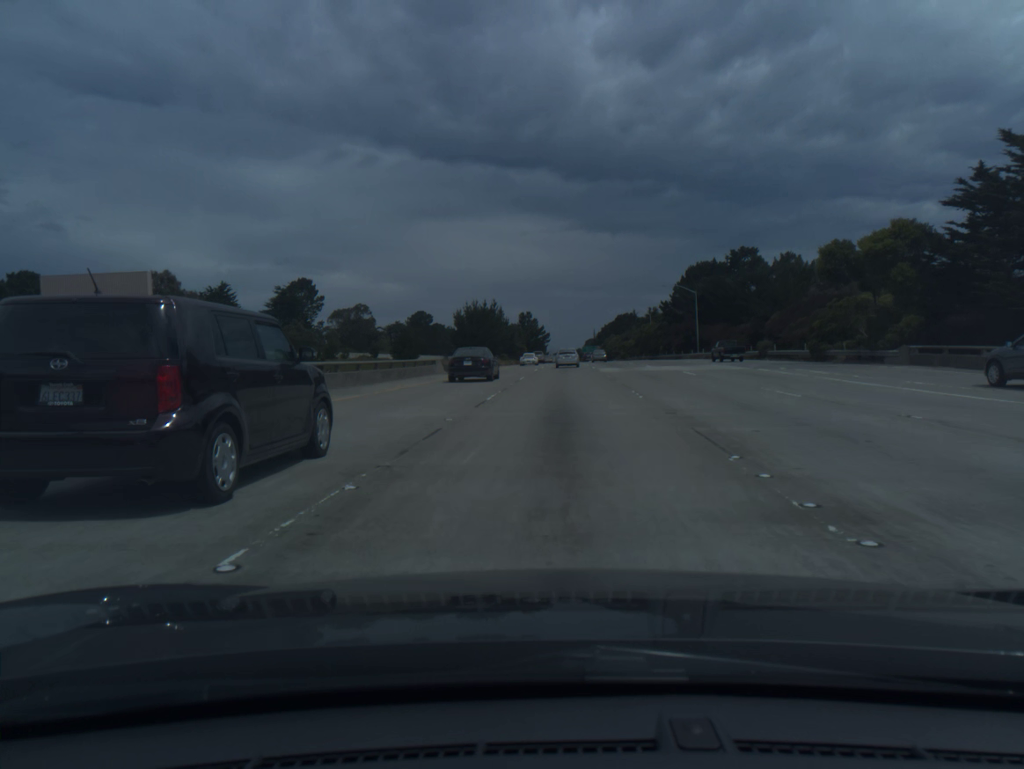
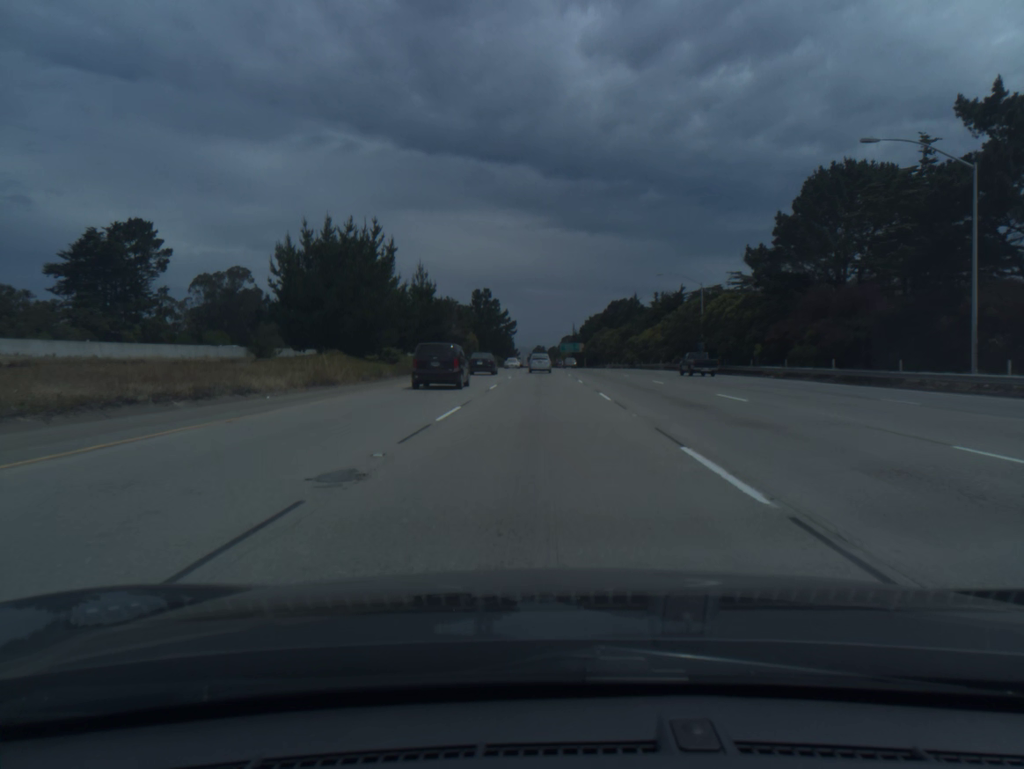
(+2.6, +74.7) m; +2°
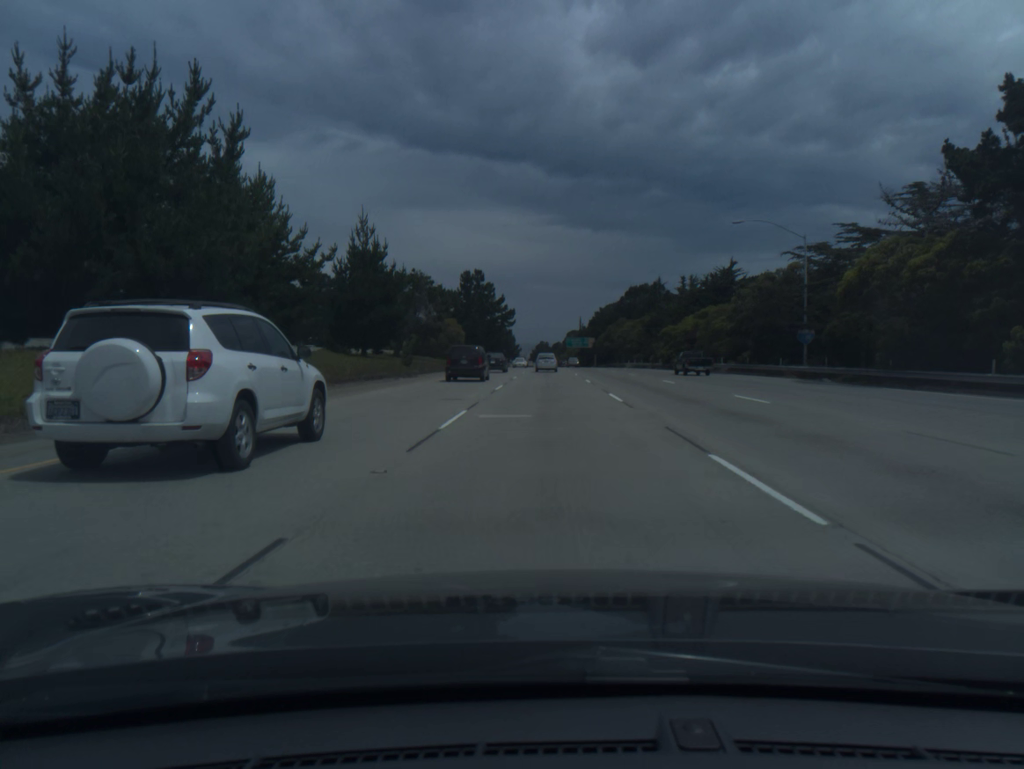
(-0.1, +30.1) m; 0°
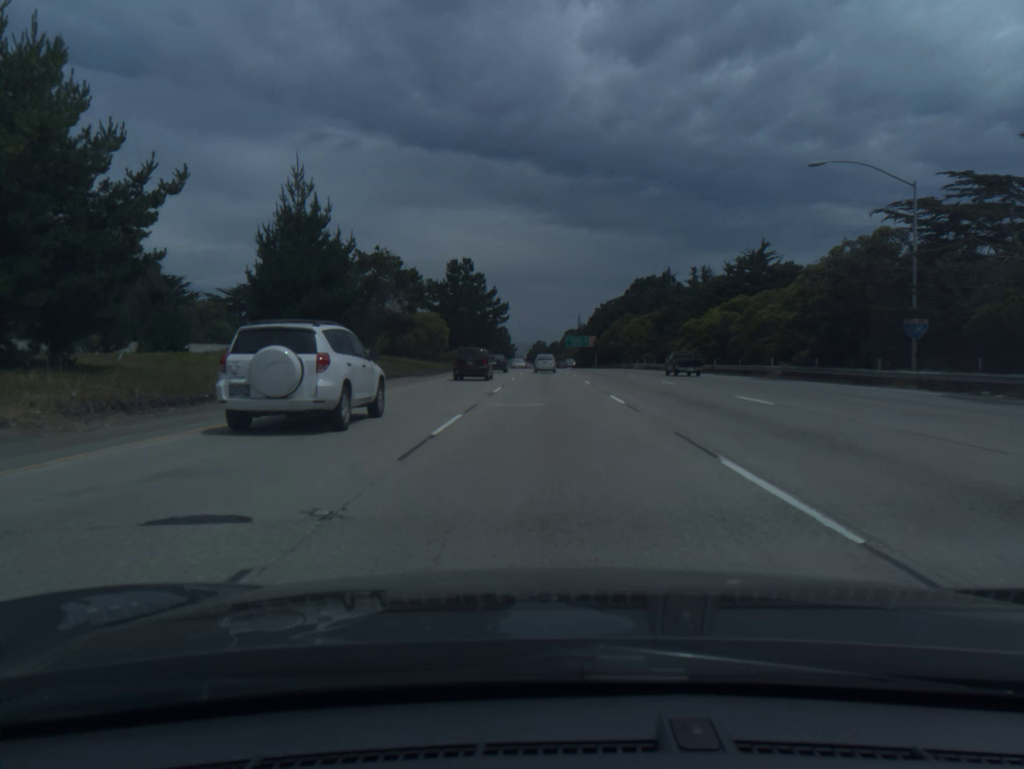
(0.0, +15.1) m; 0°
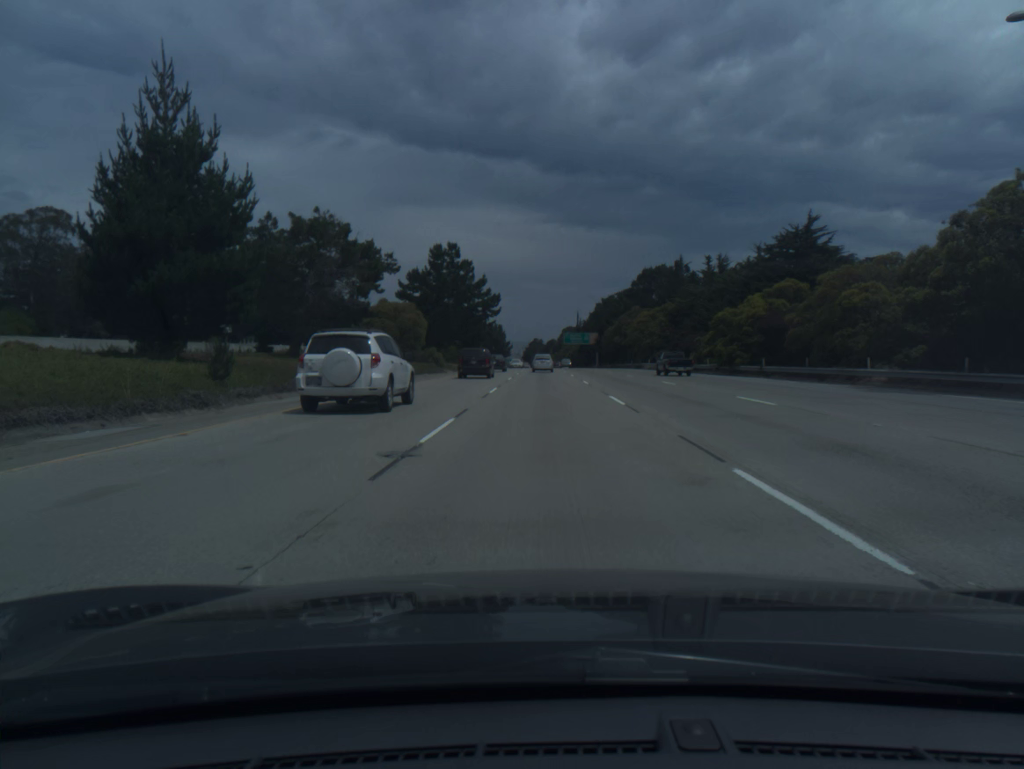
(0.0, +15.2) m; 0°
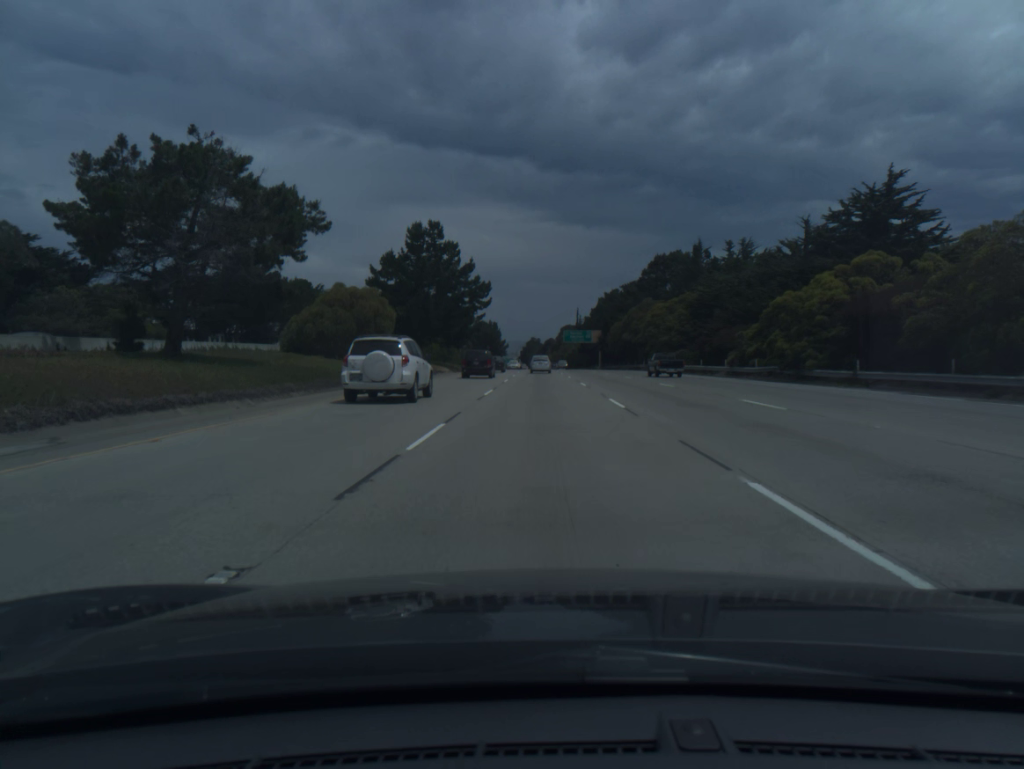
(0.0, +15.3) m; 0°
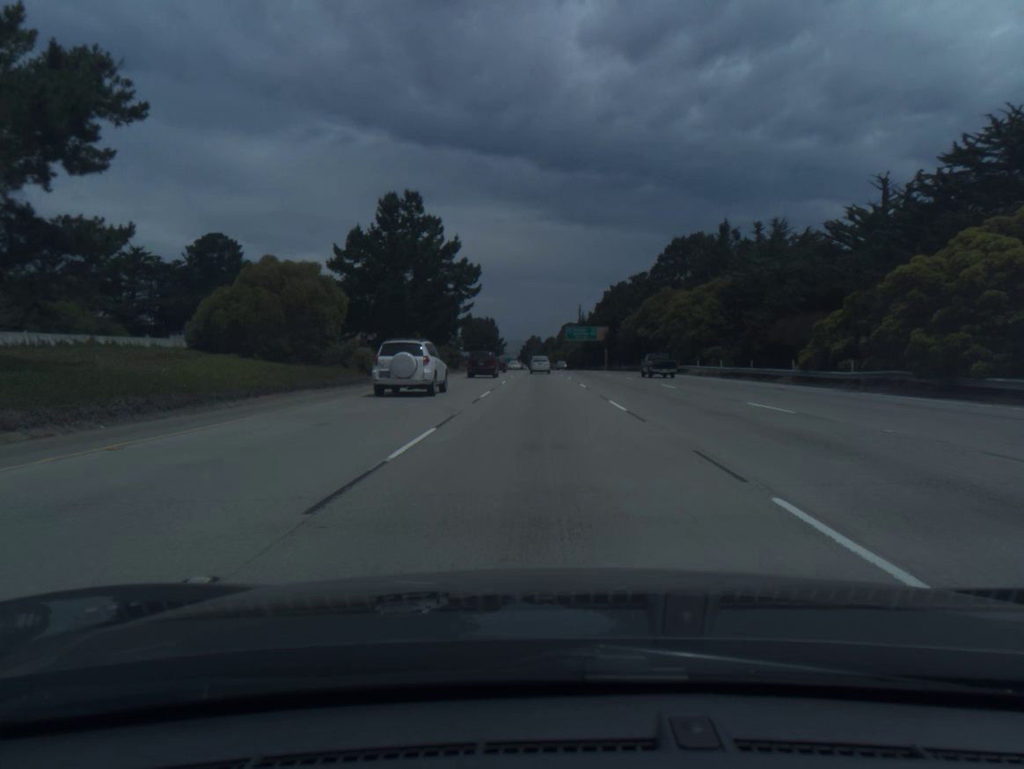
(0.0, +15.4) m; 0°
